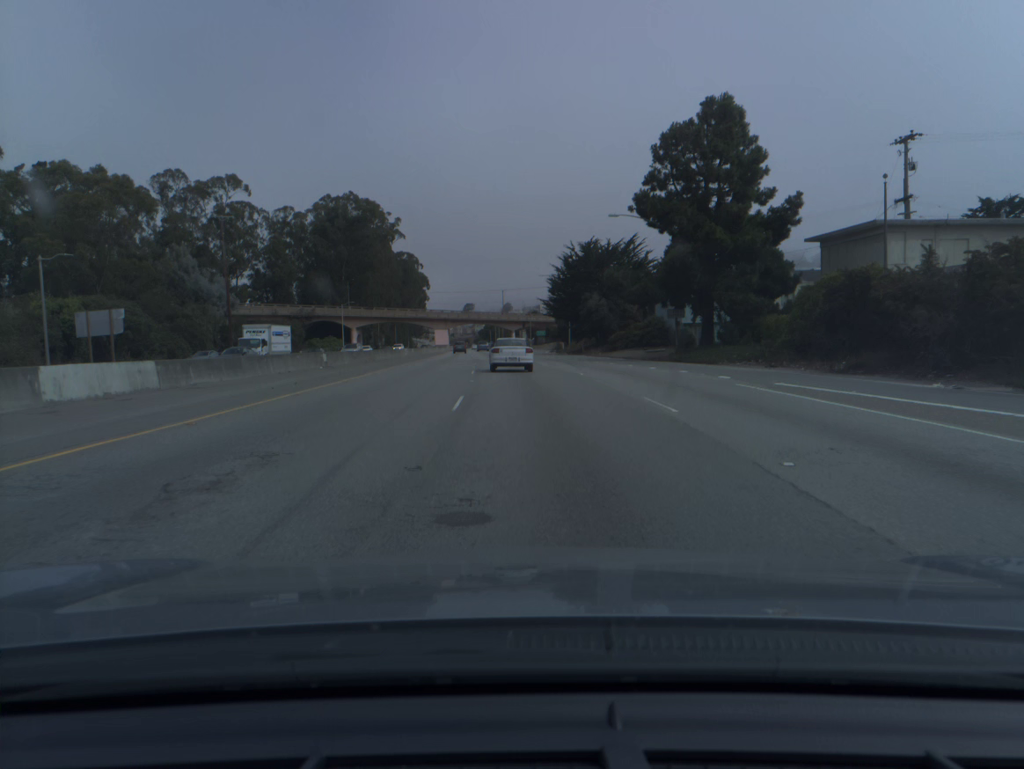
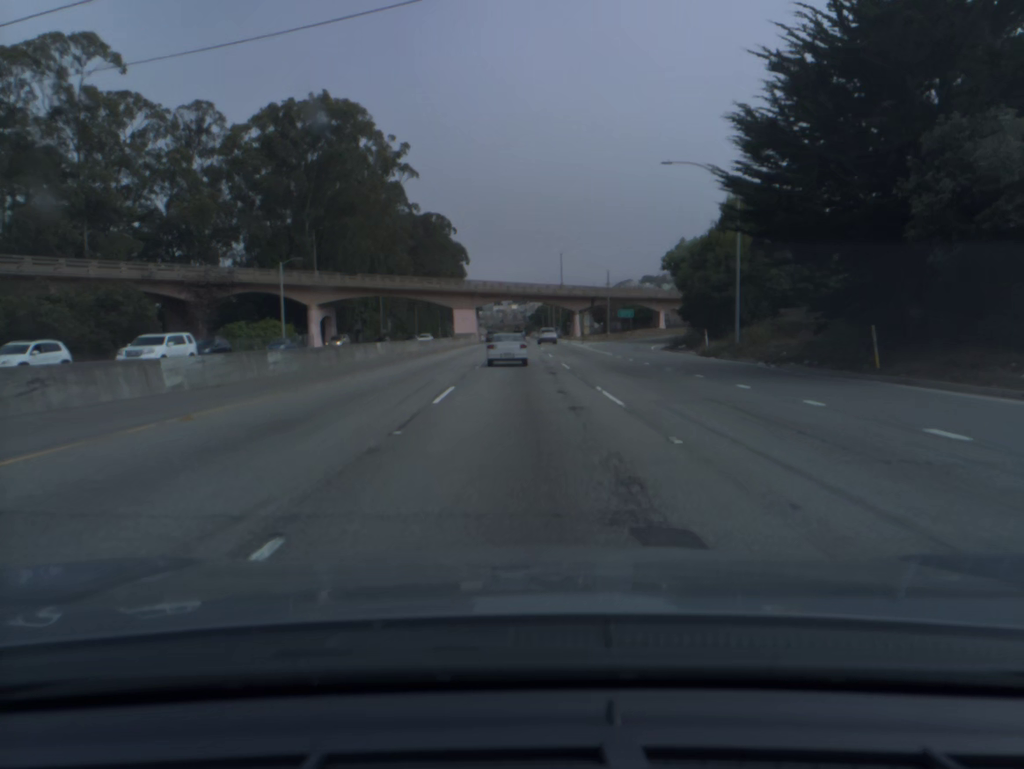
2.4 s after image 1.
(-2.5, +65.7) m; -4°
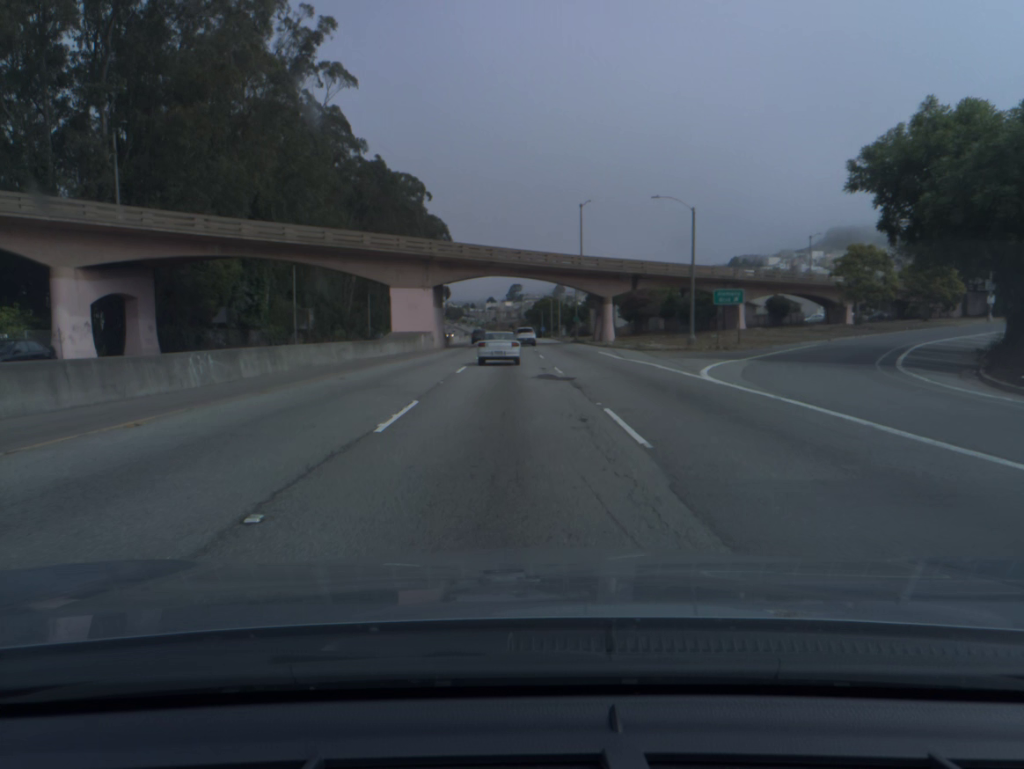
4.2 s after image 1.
(-0.1, +48.9) m; 0°
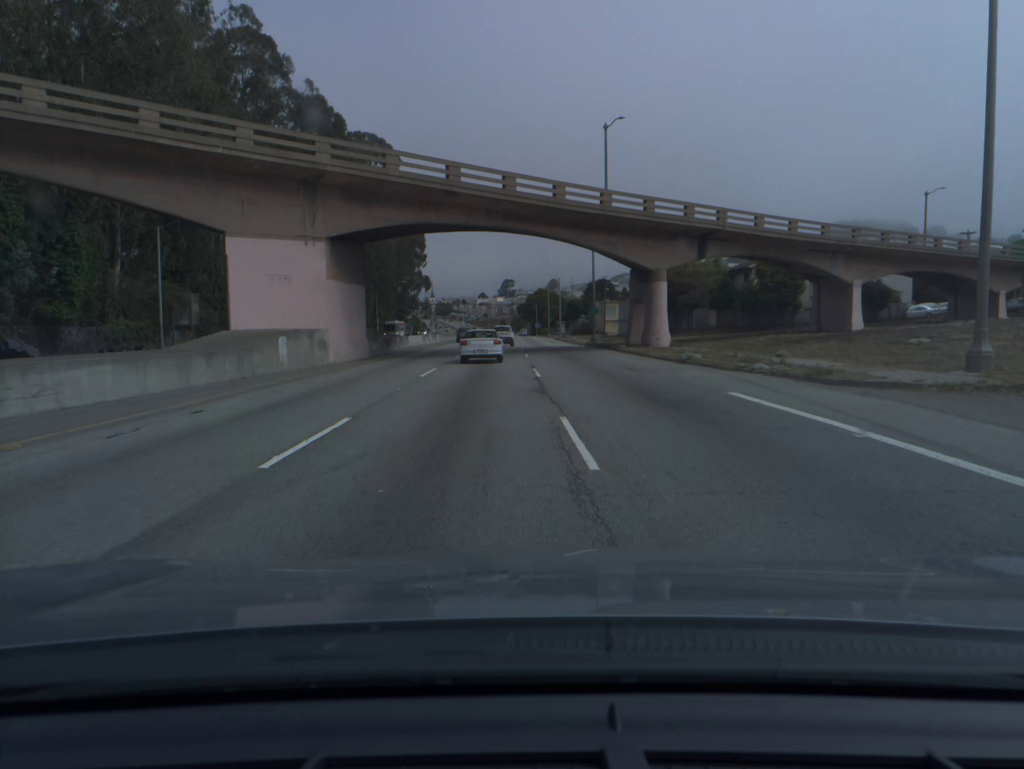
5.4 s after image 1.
(+0.2, +32.1) m; +1°
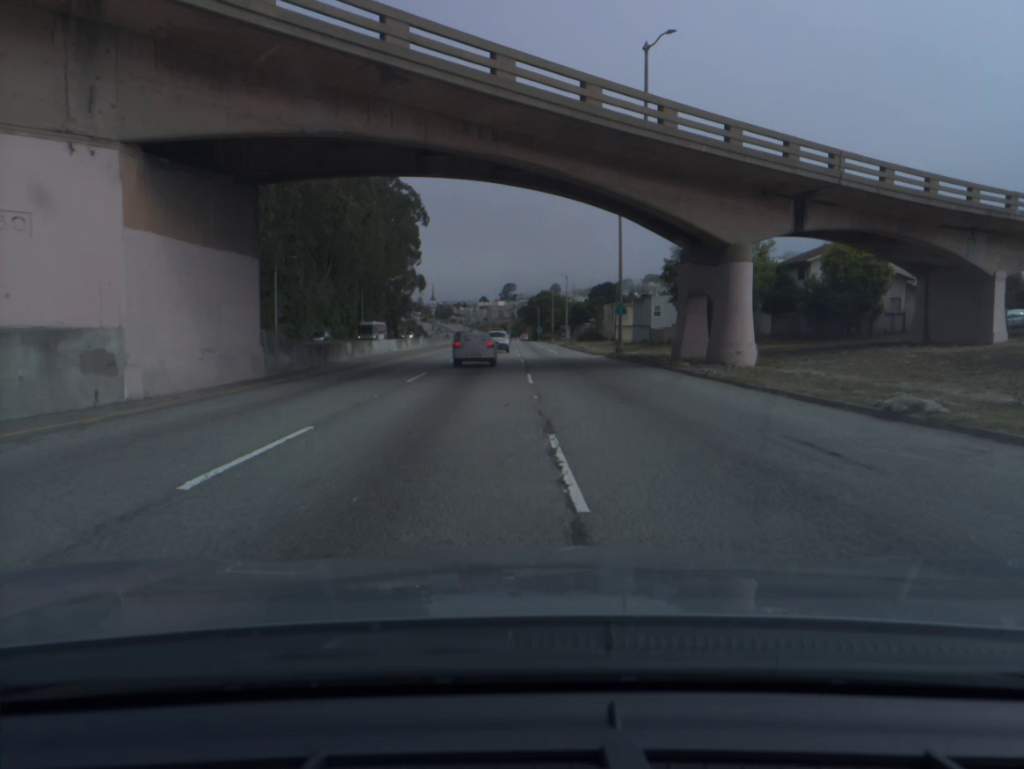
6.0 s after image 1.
(0.0, +16.0) m; 0°
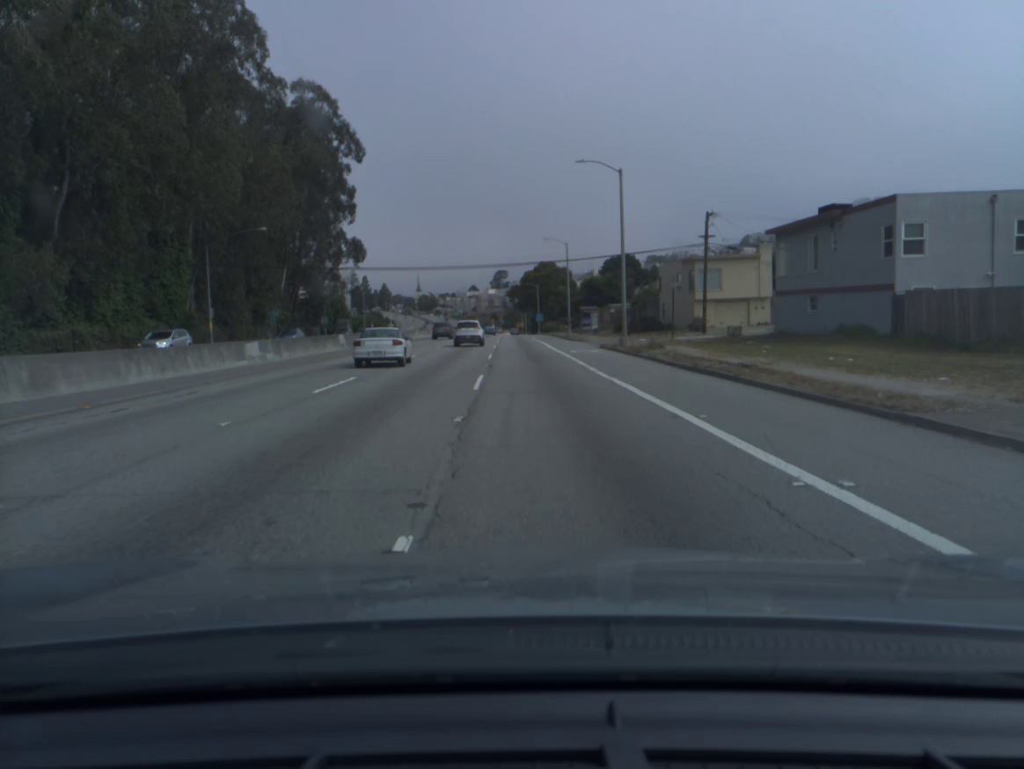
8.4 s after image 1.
(+0.2, +63.7) m; +1°
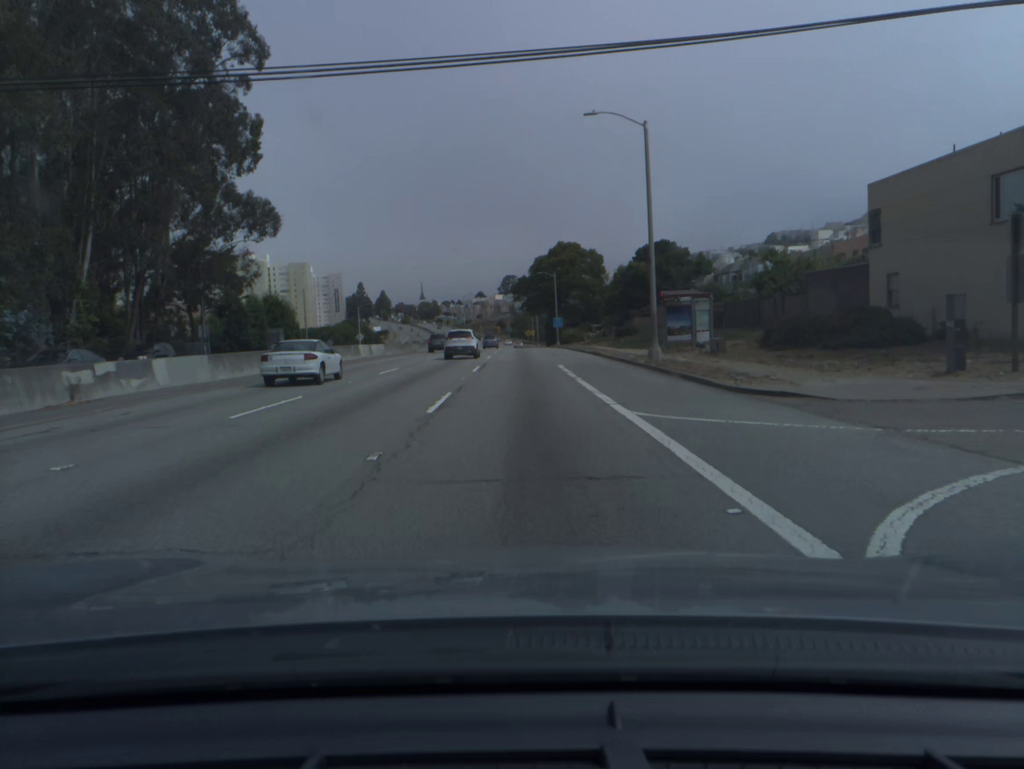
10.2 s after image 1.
(-0.2, +47.1) m; -1°
